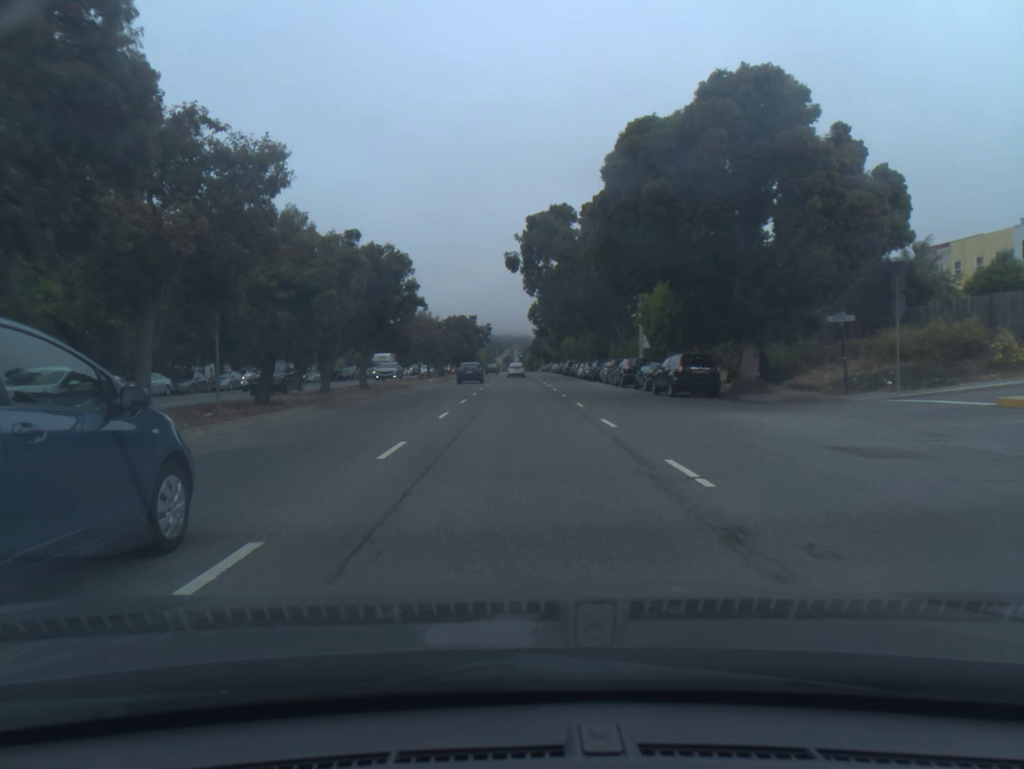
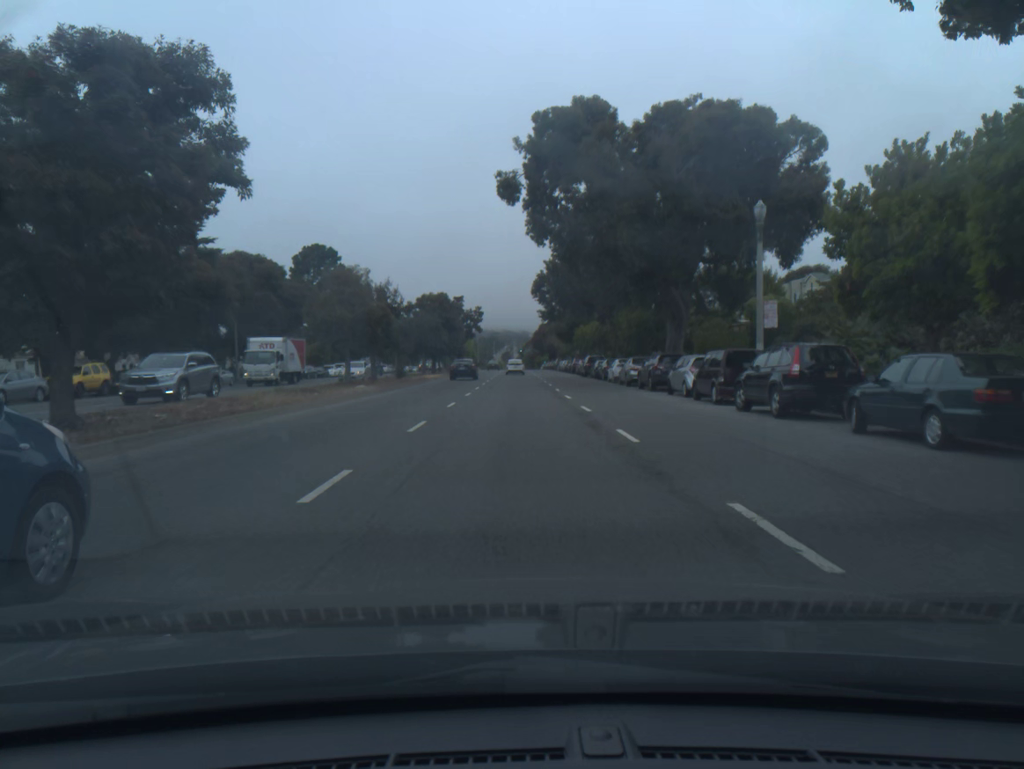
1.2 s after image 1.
(-0.1, +25.3) m; 0°
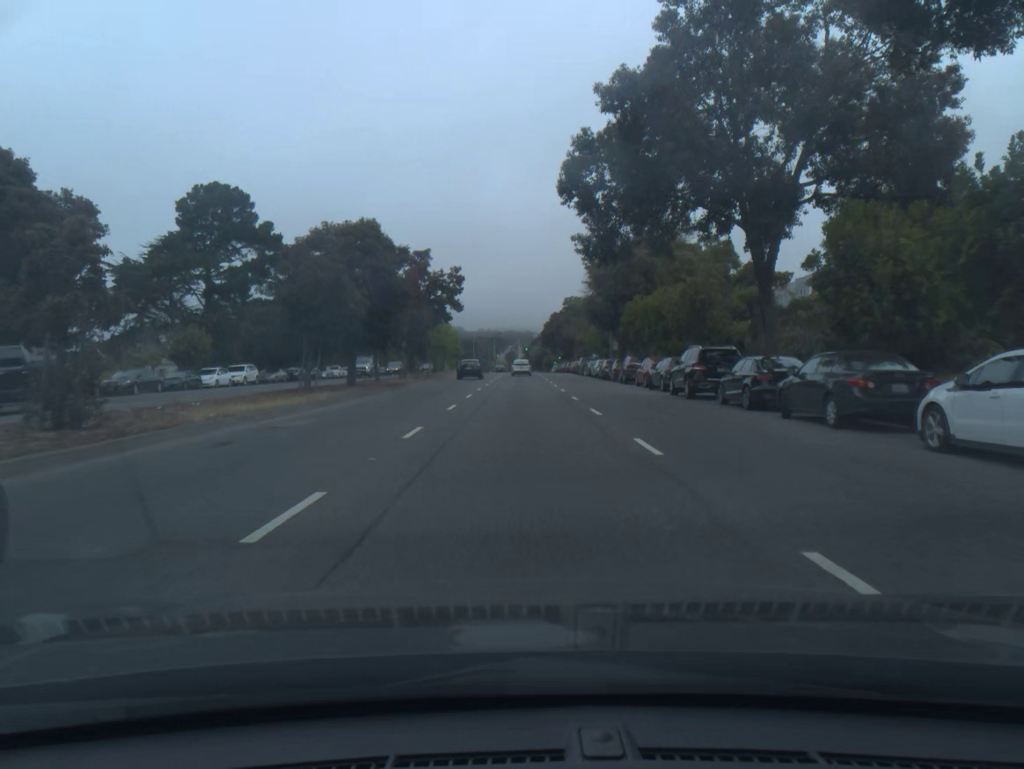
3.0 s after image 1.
(0.0, +37.9) m; 0°
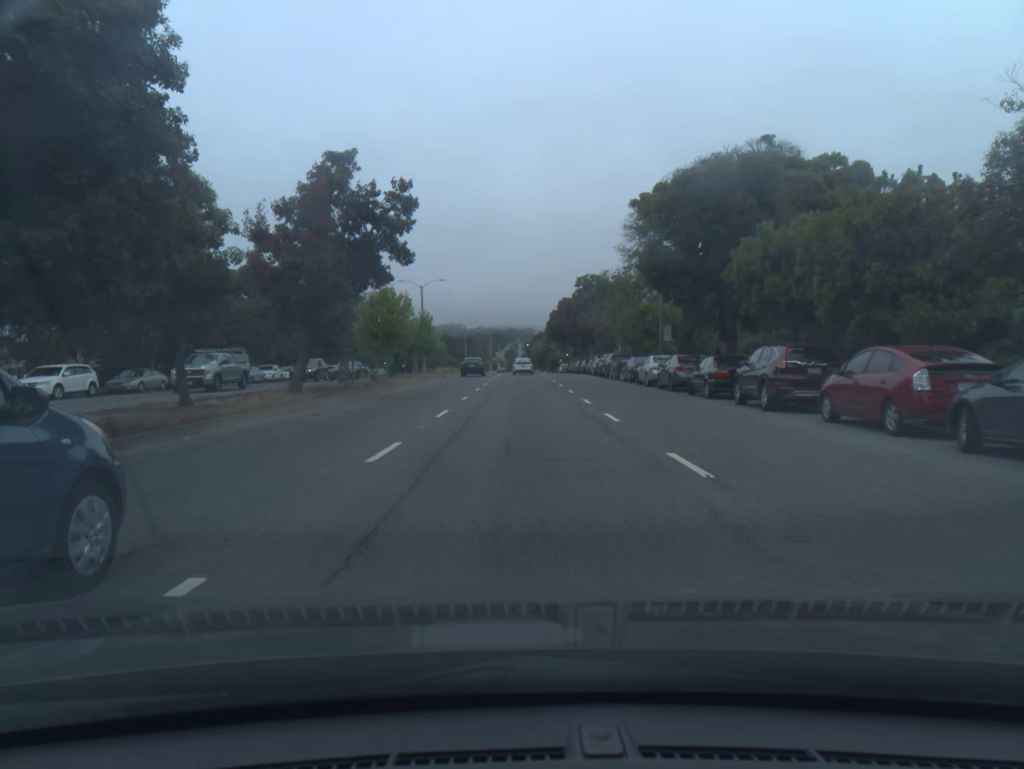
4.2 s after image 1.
(0.0, +24.9) m; 0°
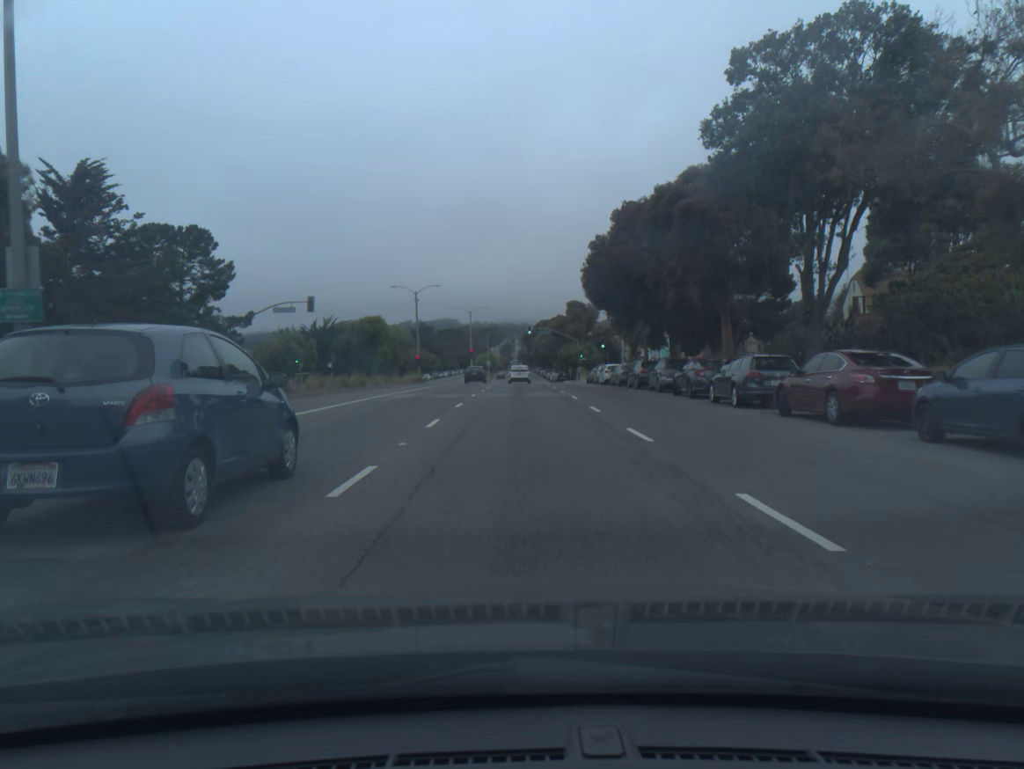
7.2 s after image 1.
(0.0, +61.0) m; 0°
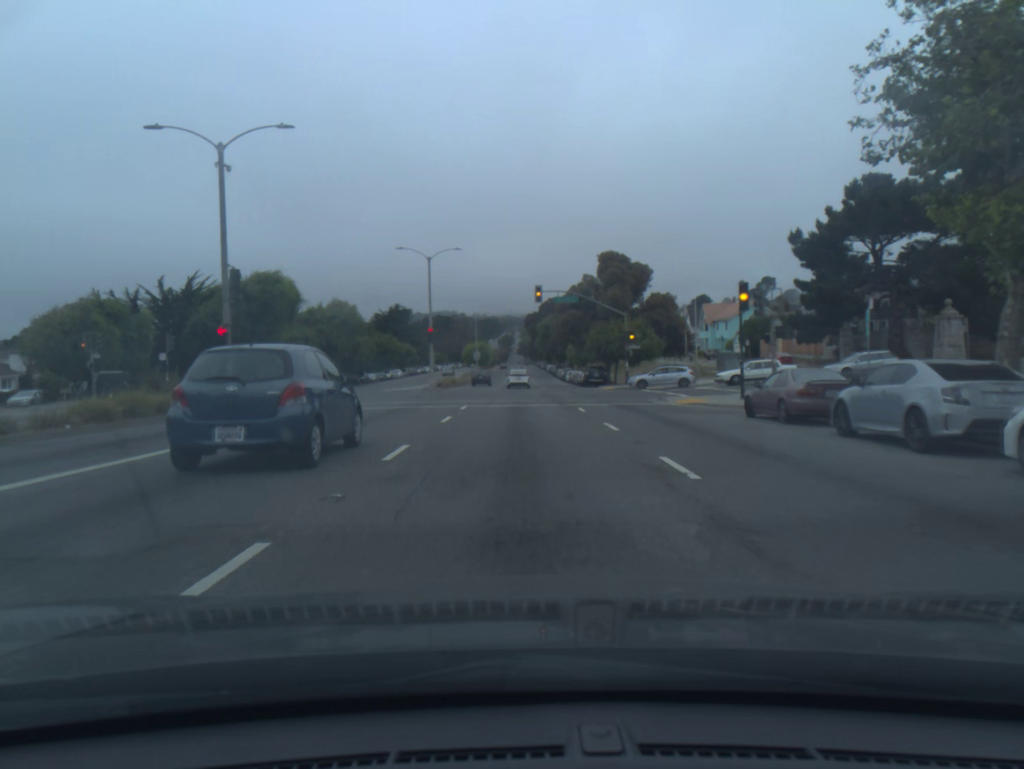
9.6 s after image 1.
(+0.1, +48.0) m; 0°
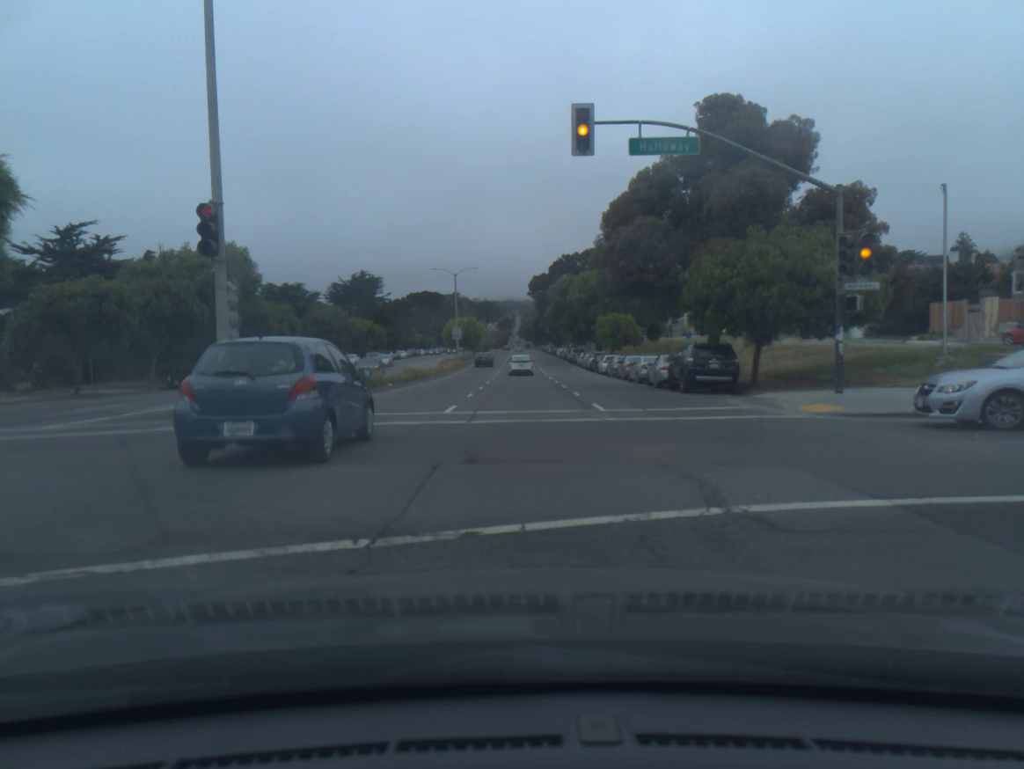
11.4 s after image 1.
(-0.1, +39.2) m; 0°
